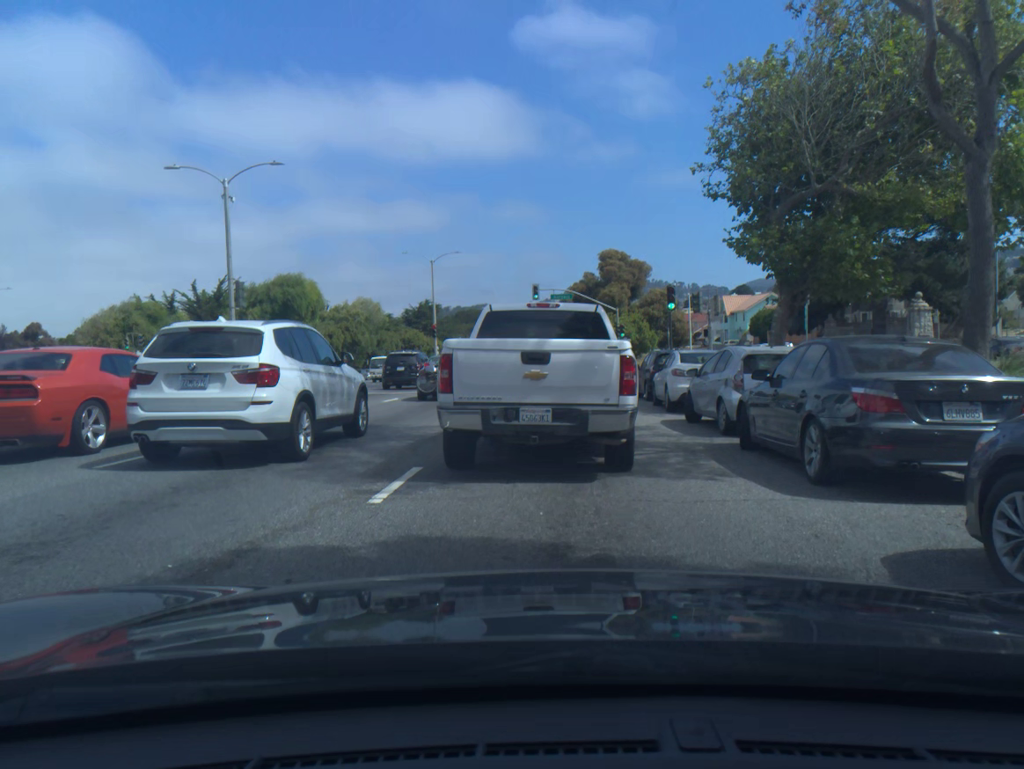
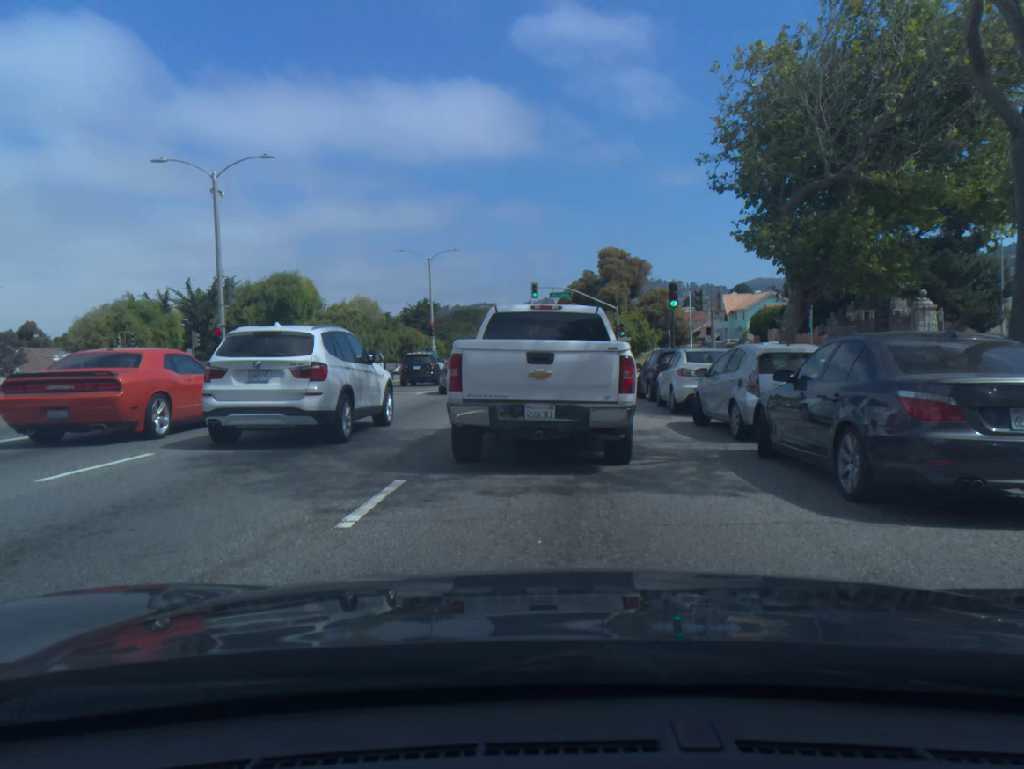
(0.0, +1.0) m; 0°
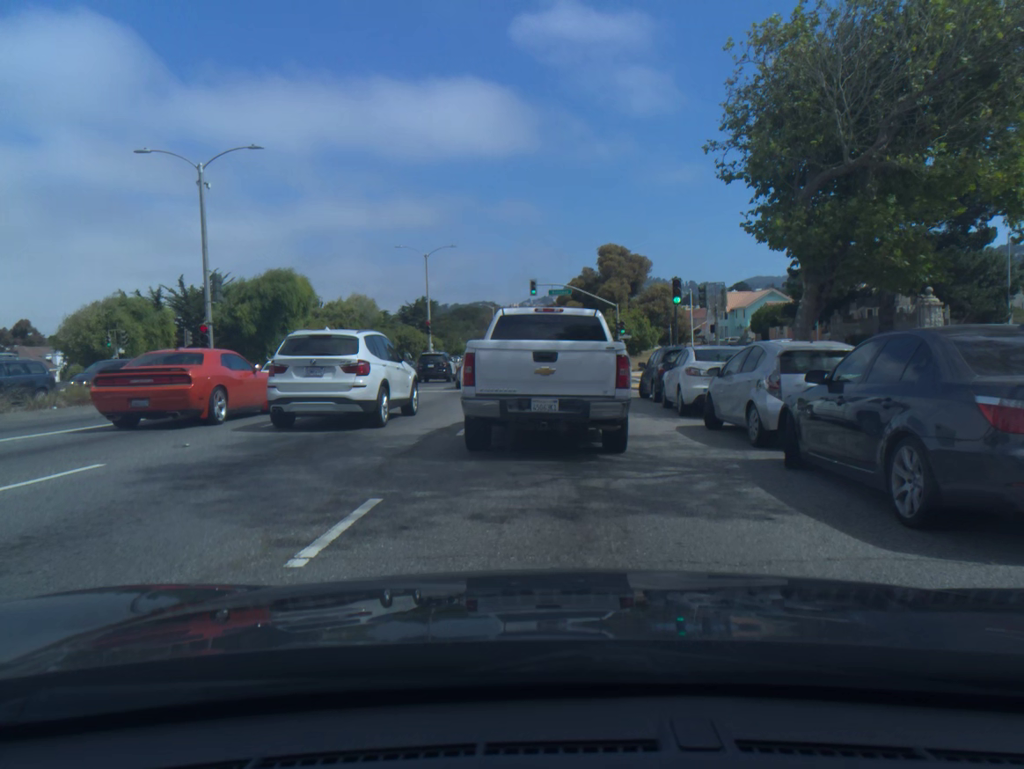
(0.0, +1.1) m; 0°
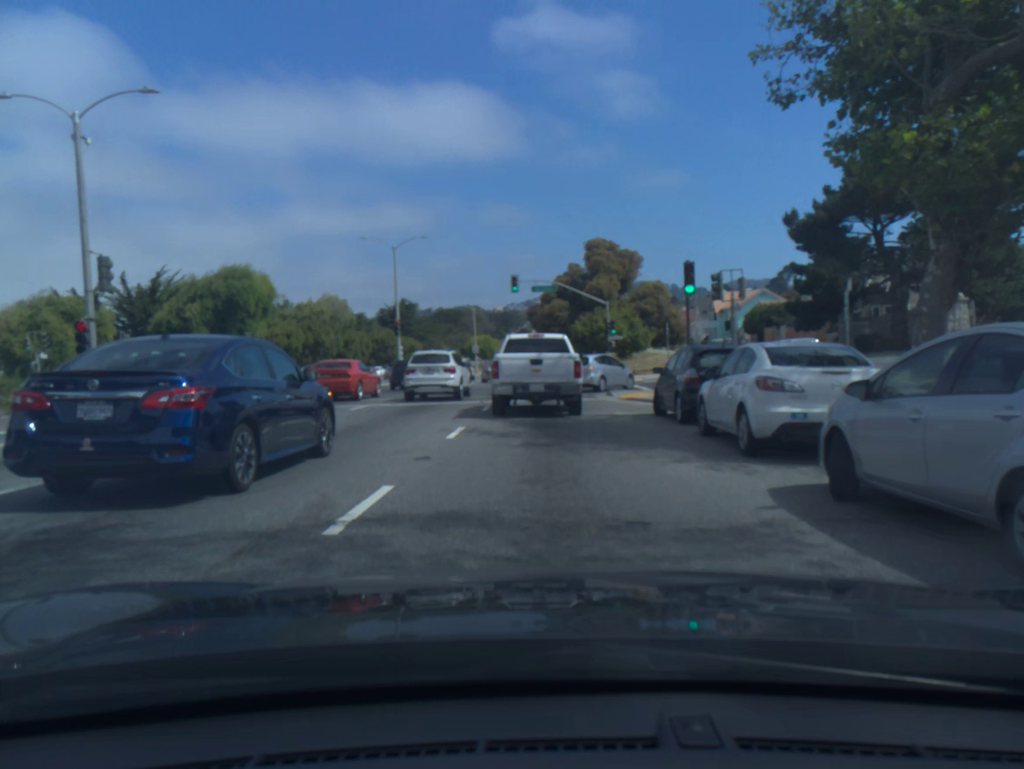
(0.0, +6.3) m; 0°
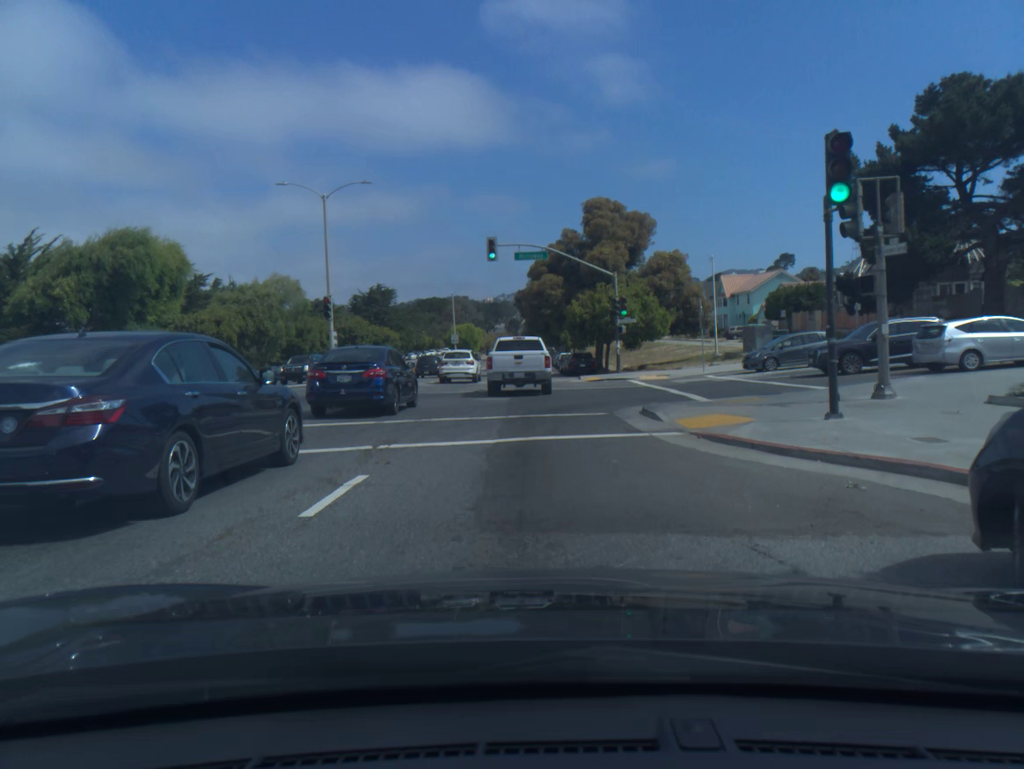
(+0.1, +13.5) m; 0°
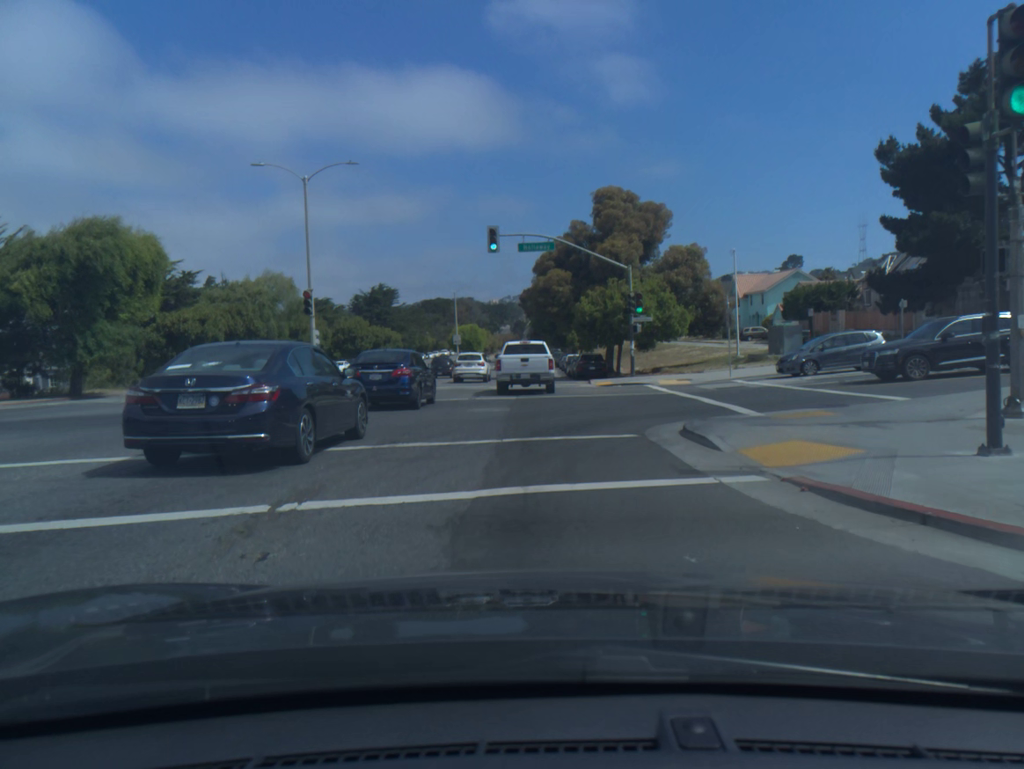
(0.0, +4.1) m; -1°
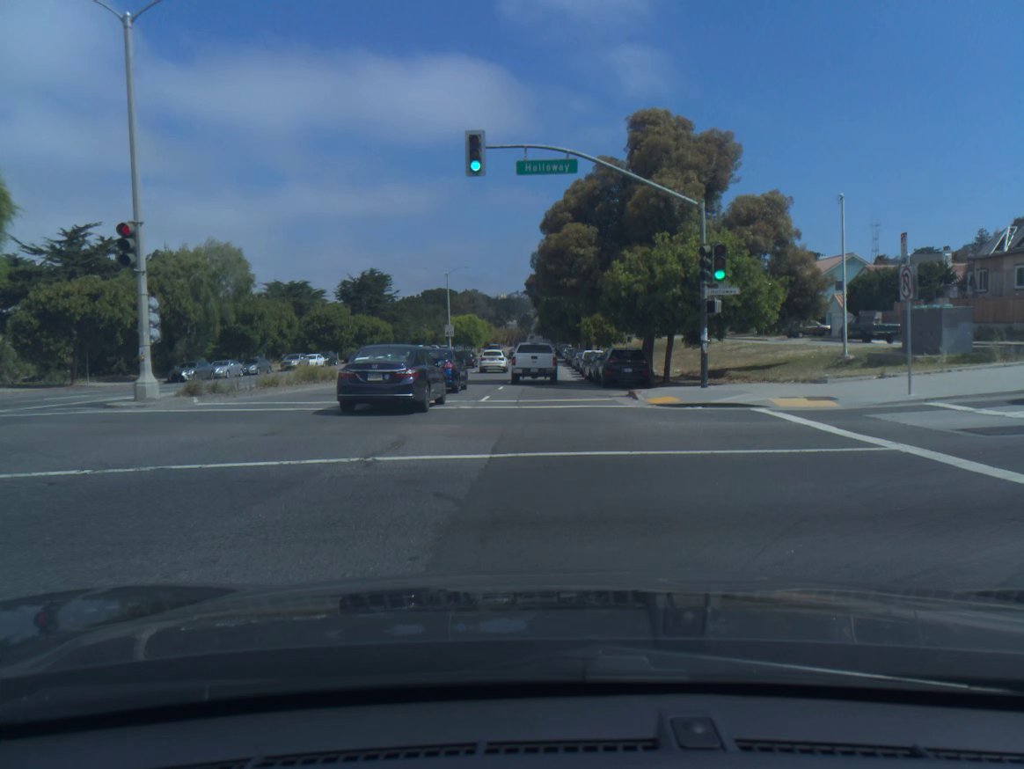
(-0.1, +15.1) m; -1°
